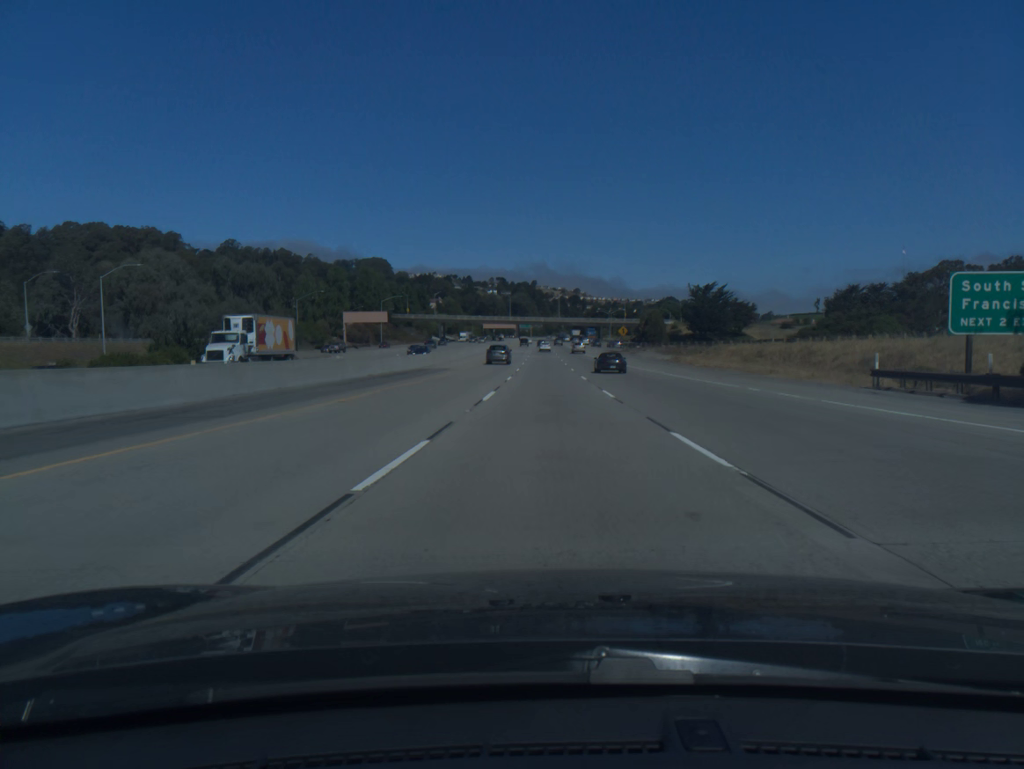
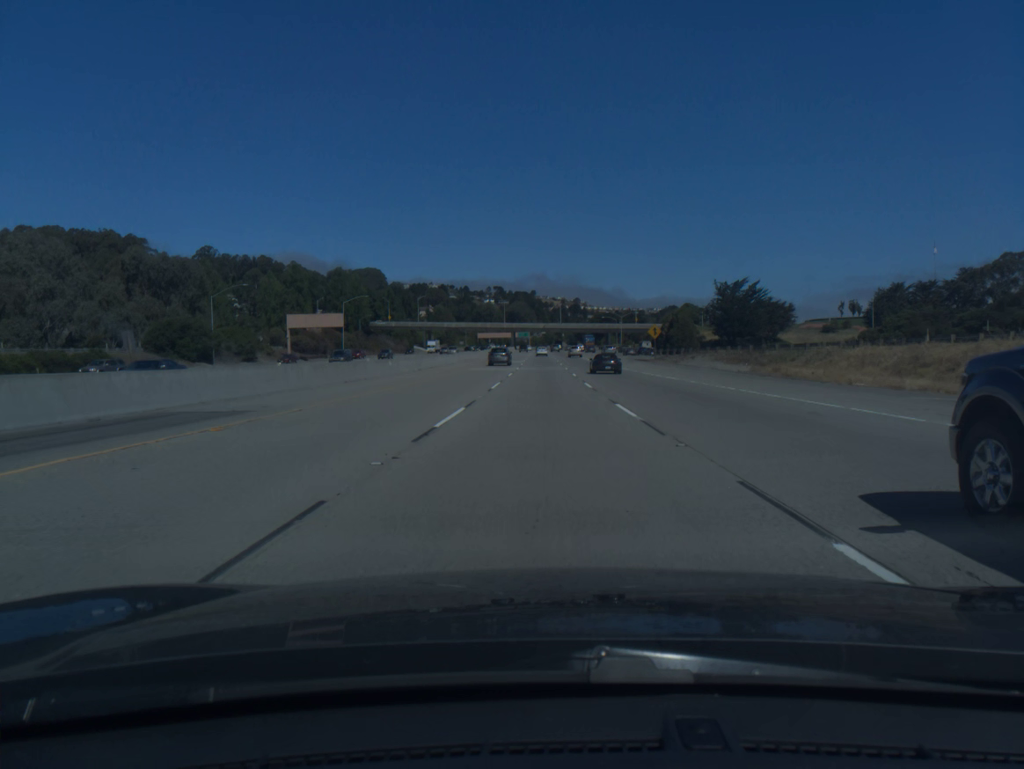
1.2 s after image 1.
(0.0, +36.3) m; 0°
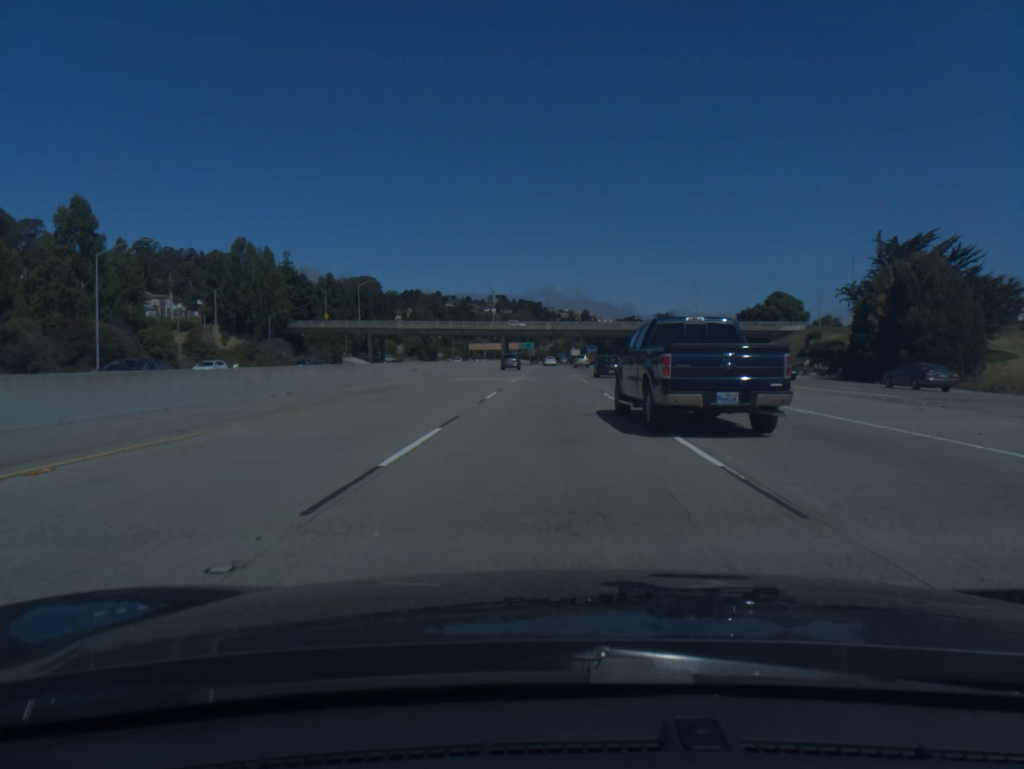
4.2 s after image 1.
(-0.7, +92.3) m; -1°
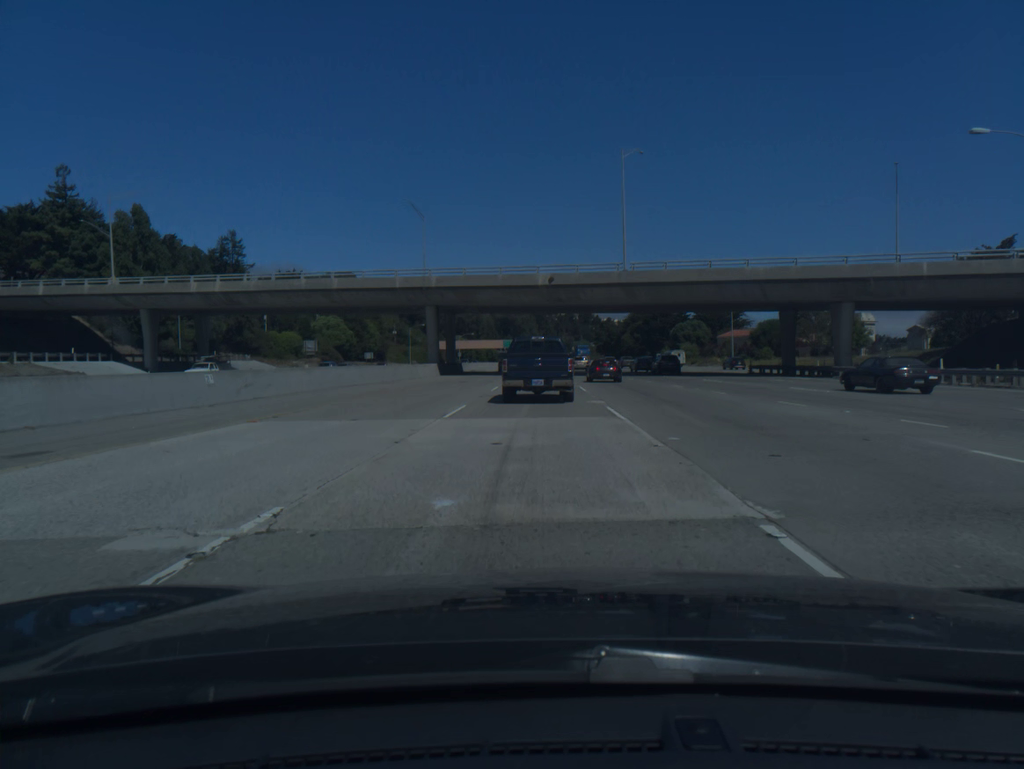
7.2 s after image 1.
(+0.7, +93.9) m; 0°
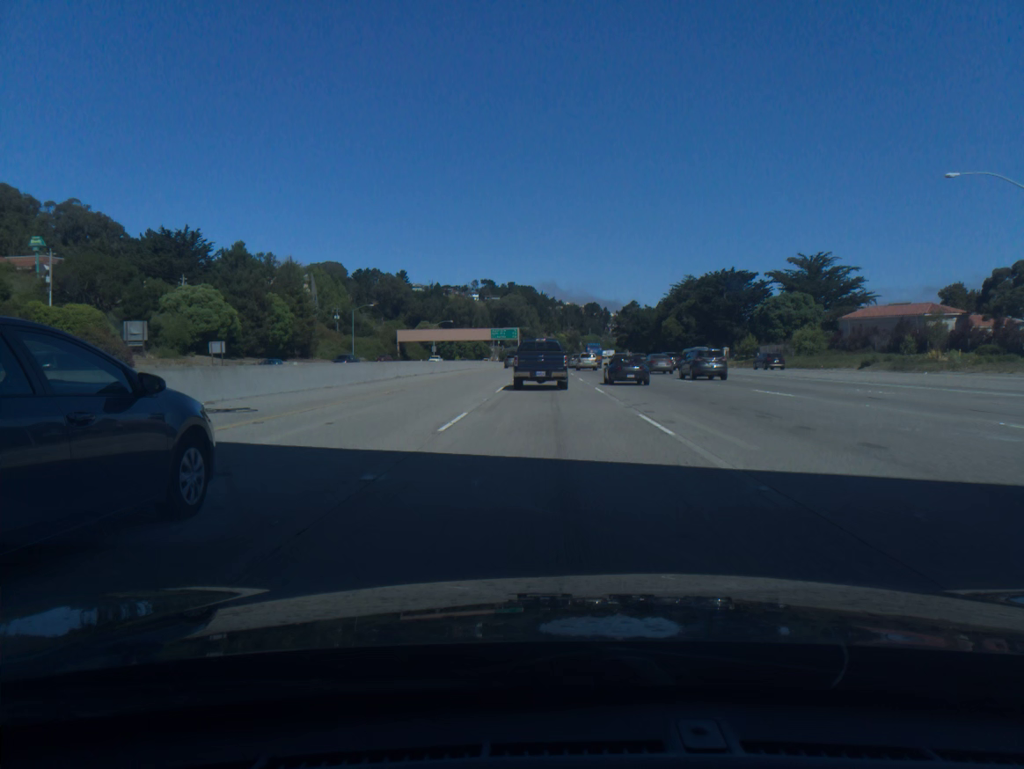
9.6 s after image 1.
(-0.4, +75.2) m; 0°
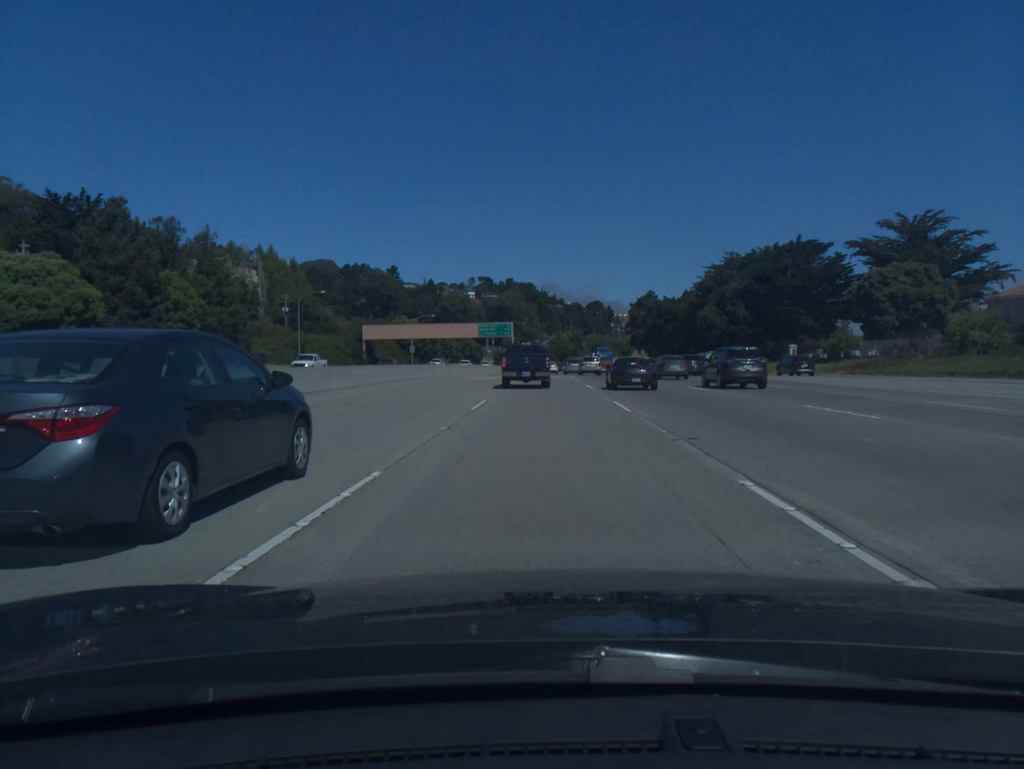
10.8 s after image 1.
(+0.1, +37.3) m; 0°
